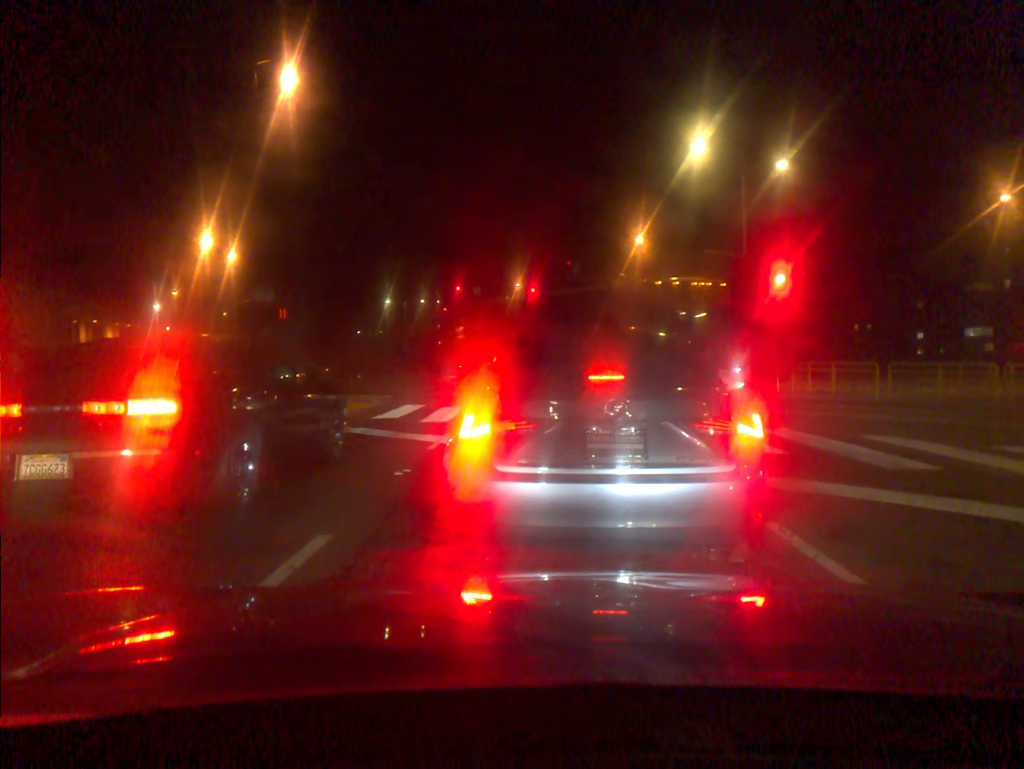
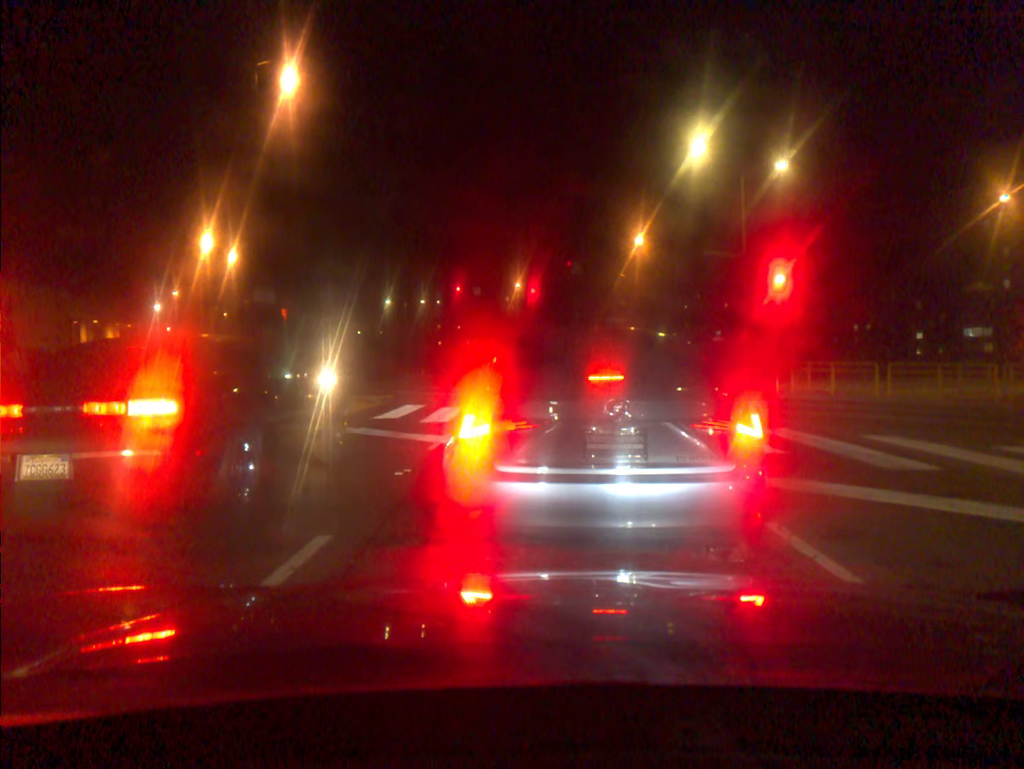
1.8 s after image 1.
(0.0, 0.0) m; 0°
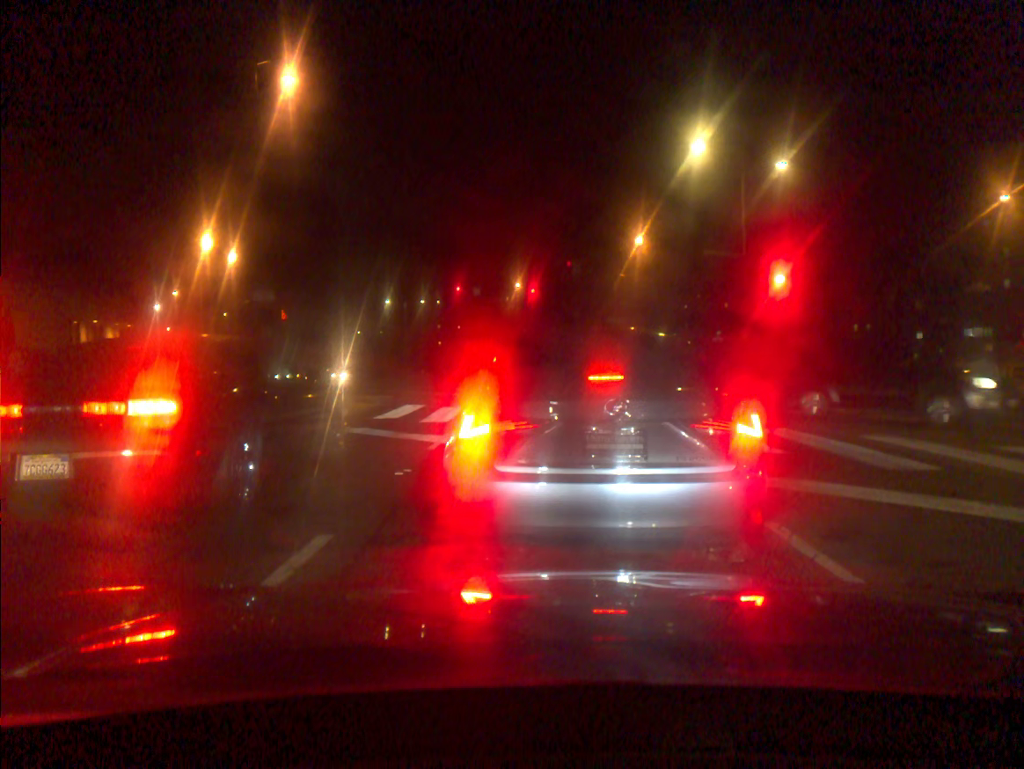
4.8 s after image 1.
(0.0, 0.0) m; 0°
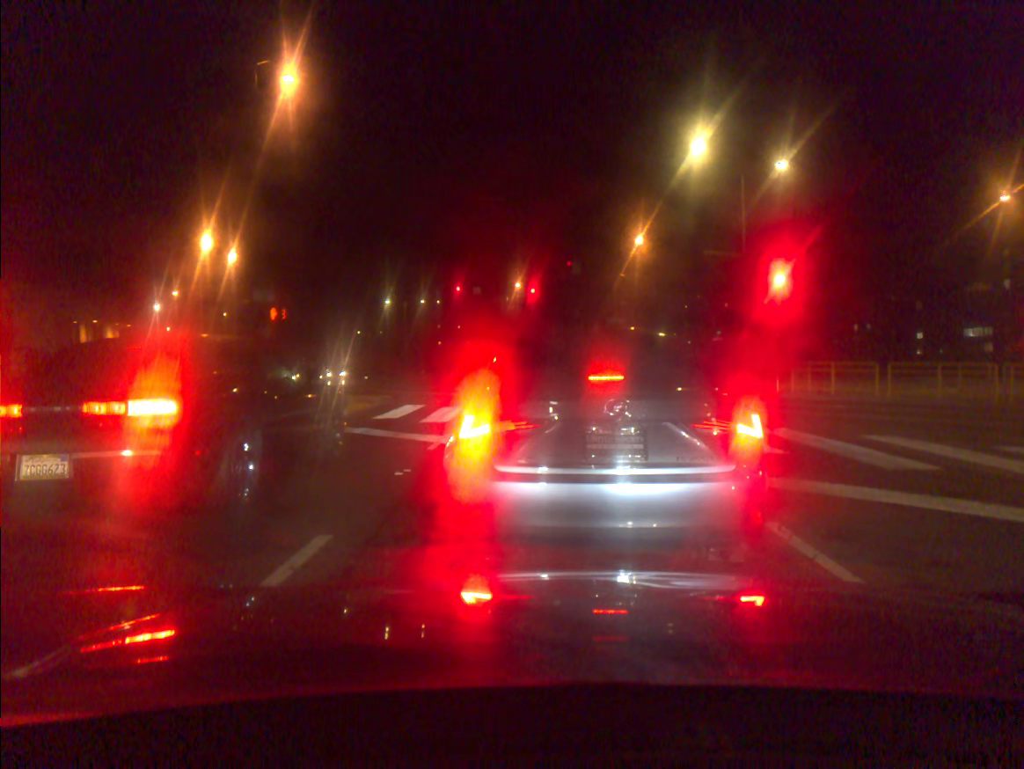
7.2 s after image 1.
(0.0, 0.0) m; 0°
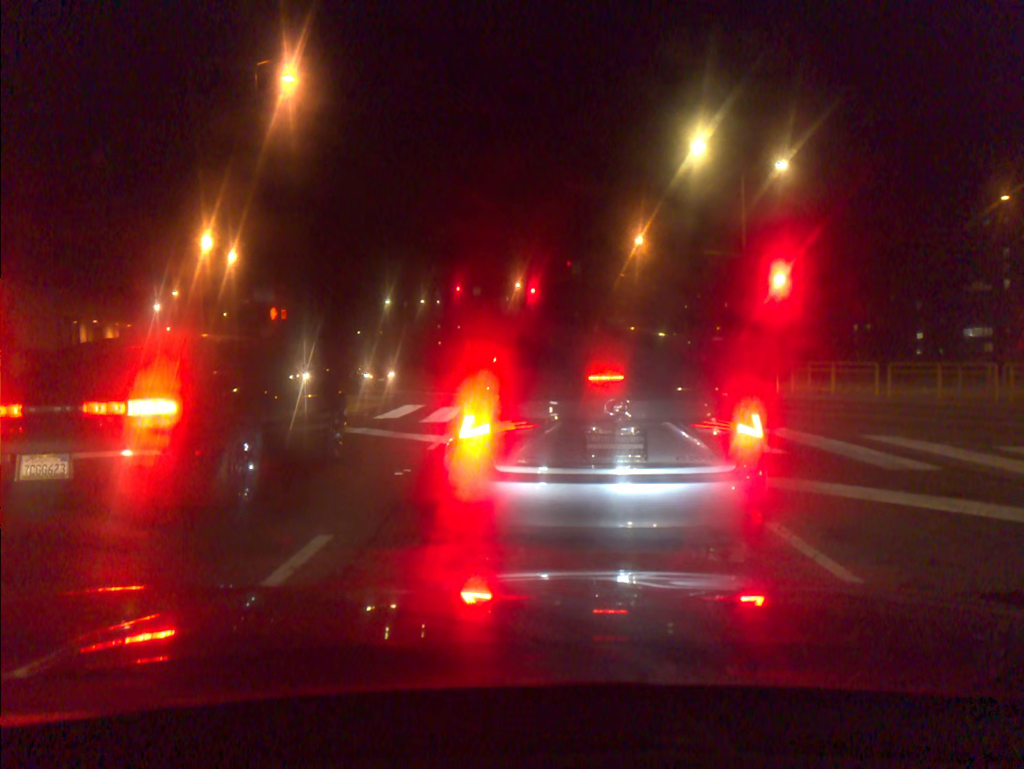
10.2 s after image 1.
(0.0, 0.0) m; 0°
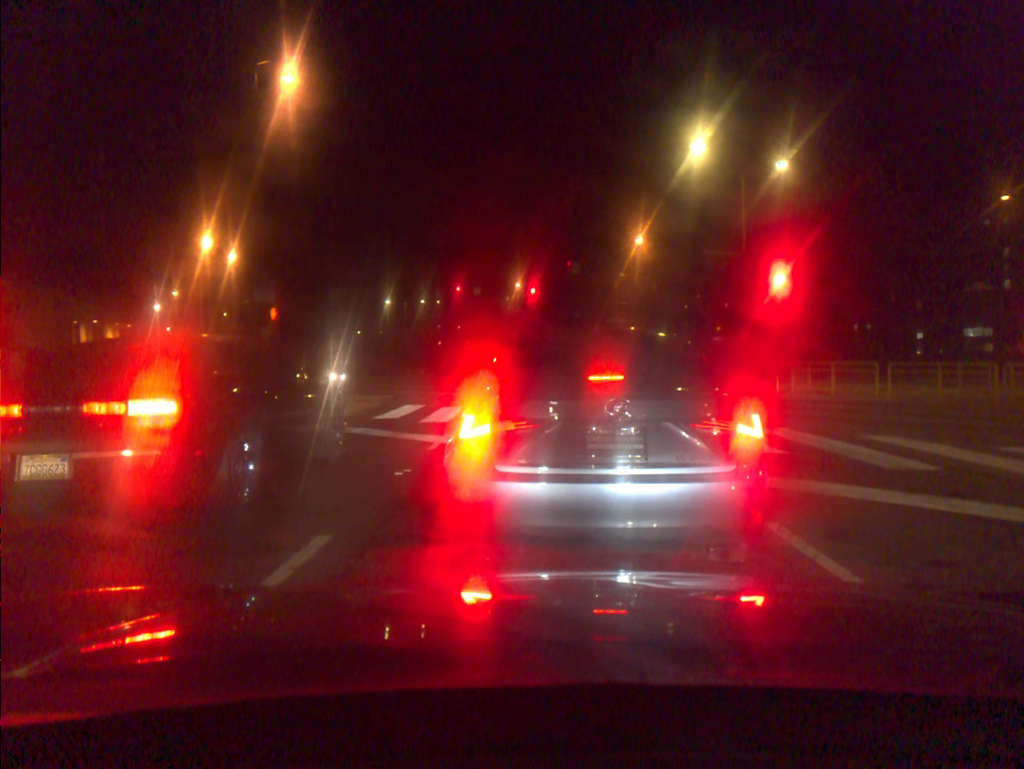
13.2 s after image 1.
(0.0, 0.0) m; 0°
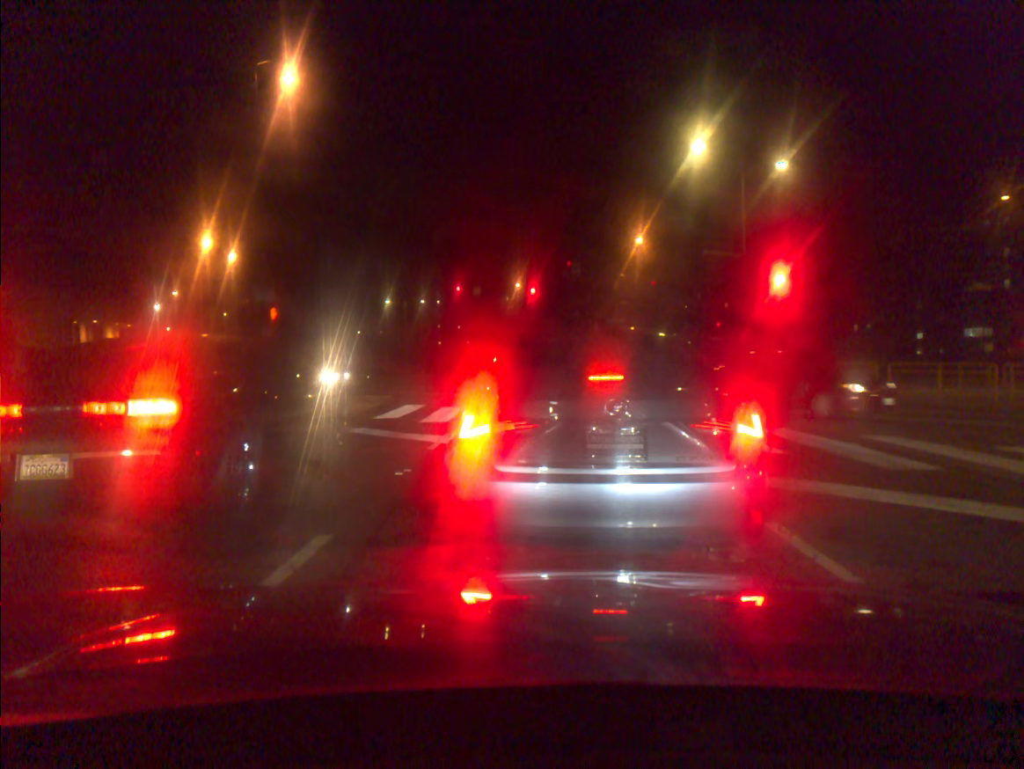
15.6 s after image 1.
(0.0, 0.0) m; 0°
